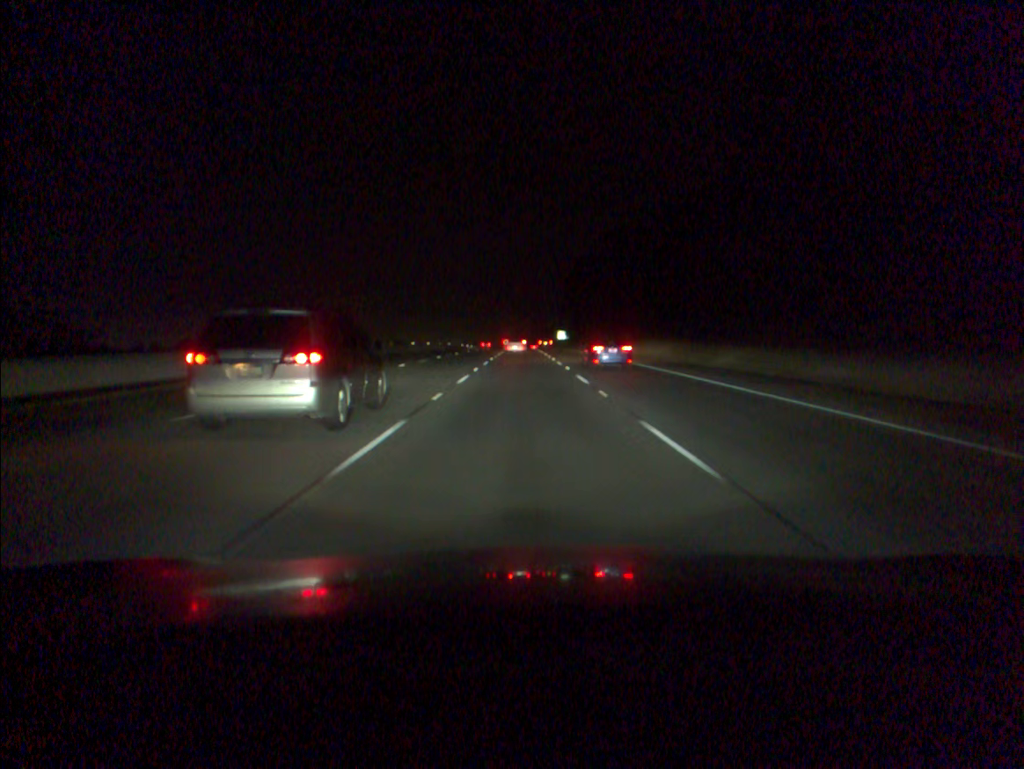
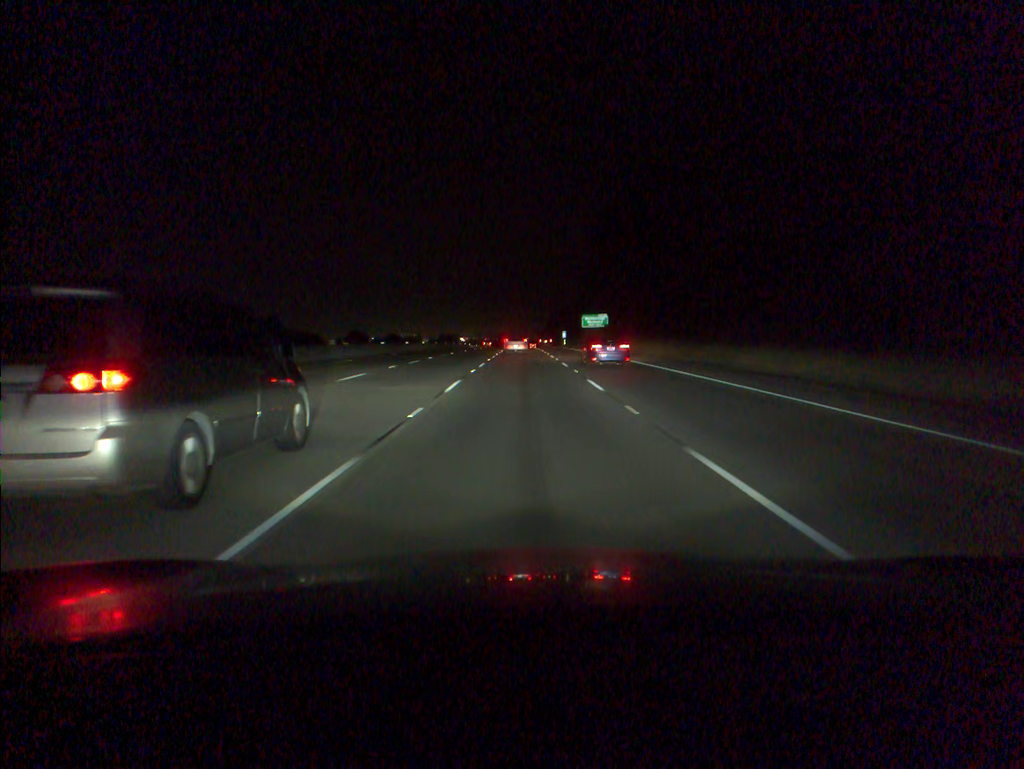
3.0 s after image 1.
(0.0, +91.6) m; 0°
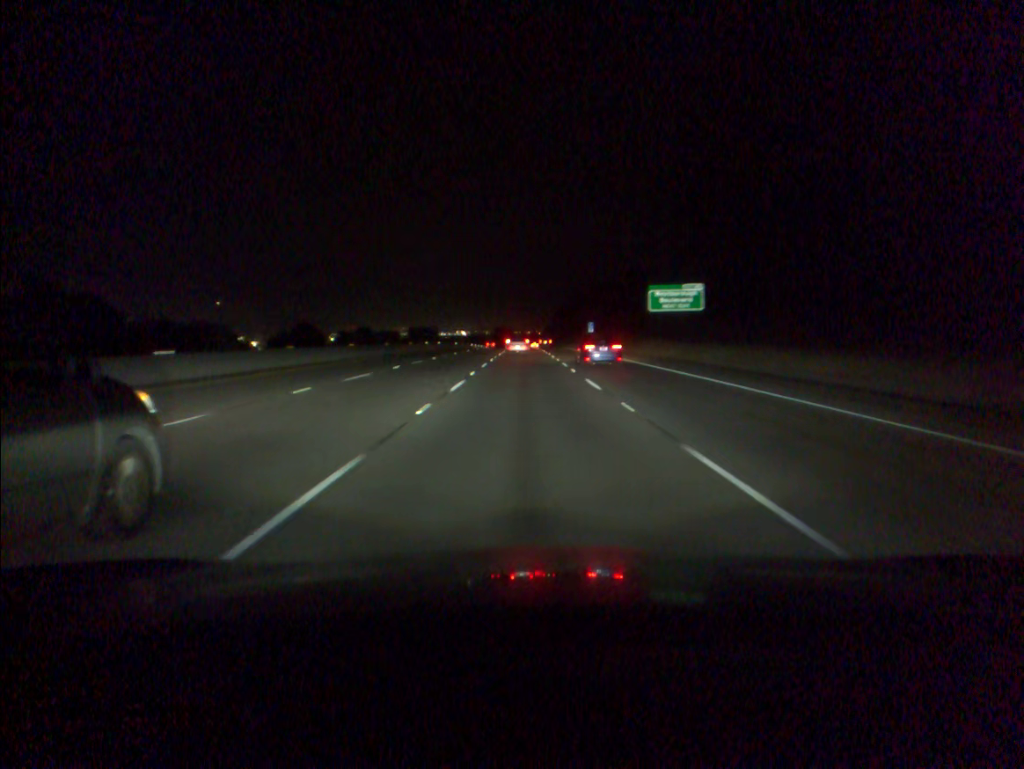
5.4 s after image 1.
(0.0, +72.7) m; 0°
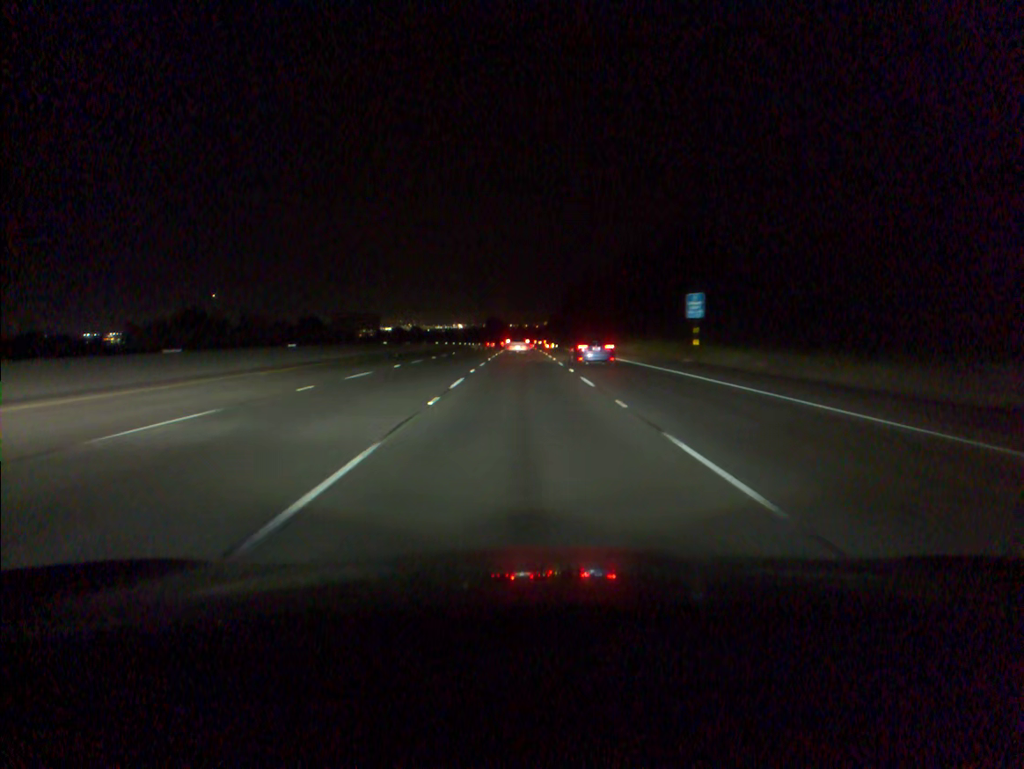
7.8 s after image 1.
(+0.1, +72.4) m; 0°
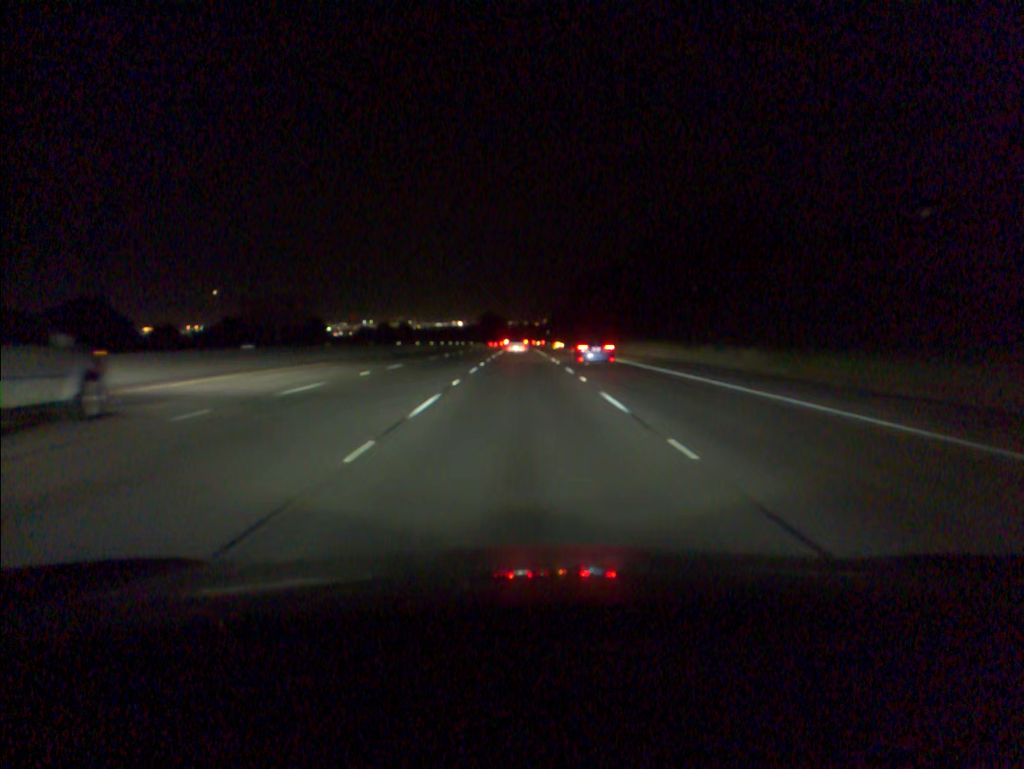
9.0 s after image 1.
(0.0, +36.1) m; 0°
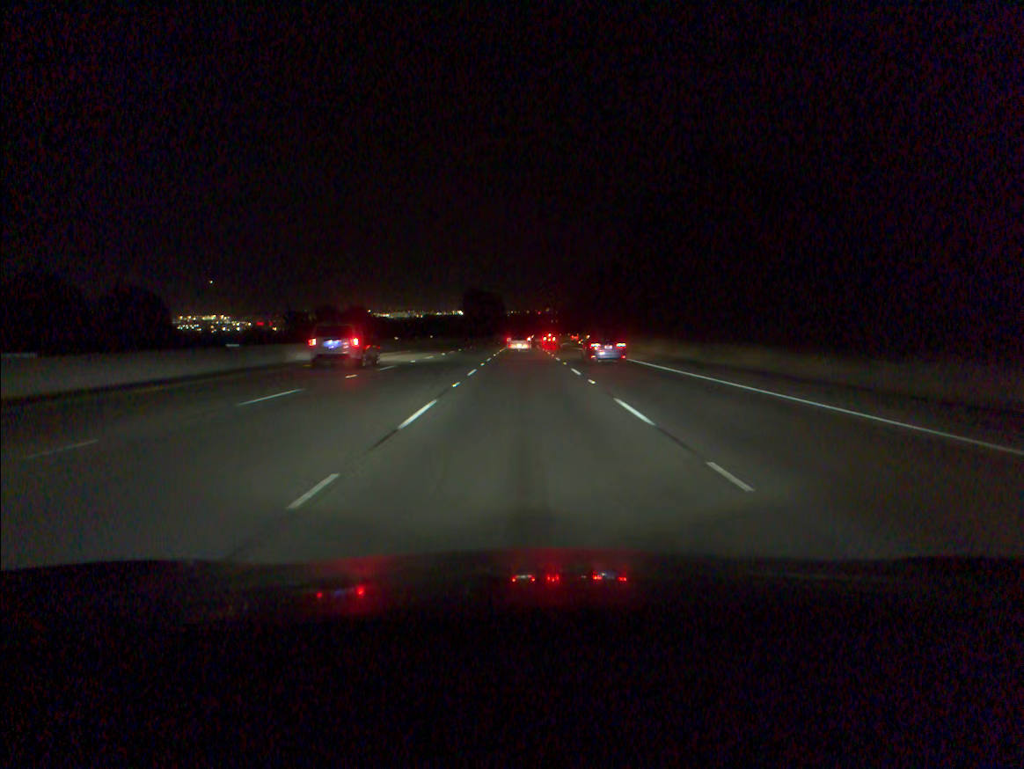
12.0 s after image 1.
(-0.2, +89.8) m; 0°
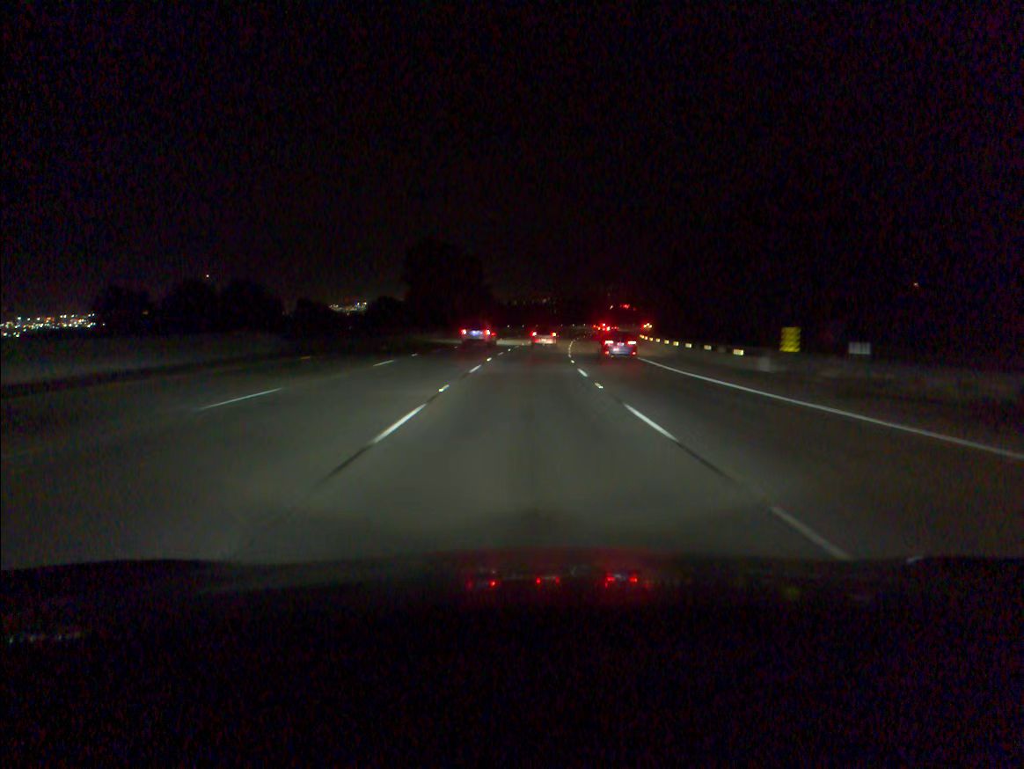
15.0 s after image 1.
(+0.1, +89.5) m; 0°
